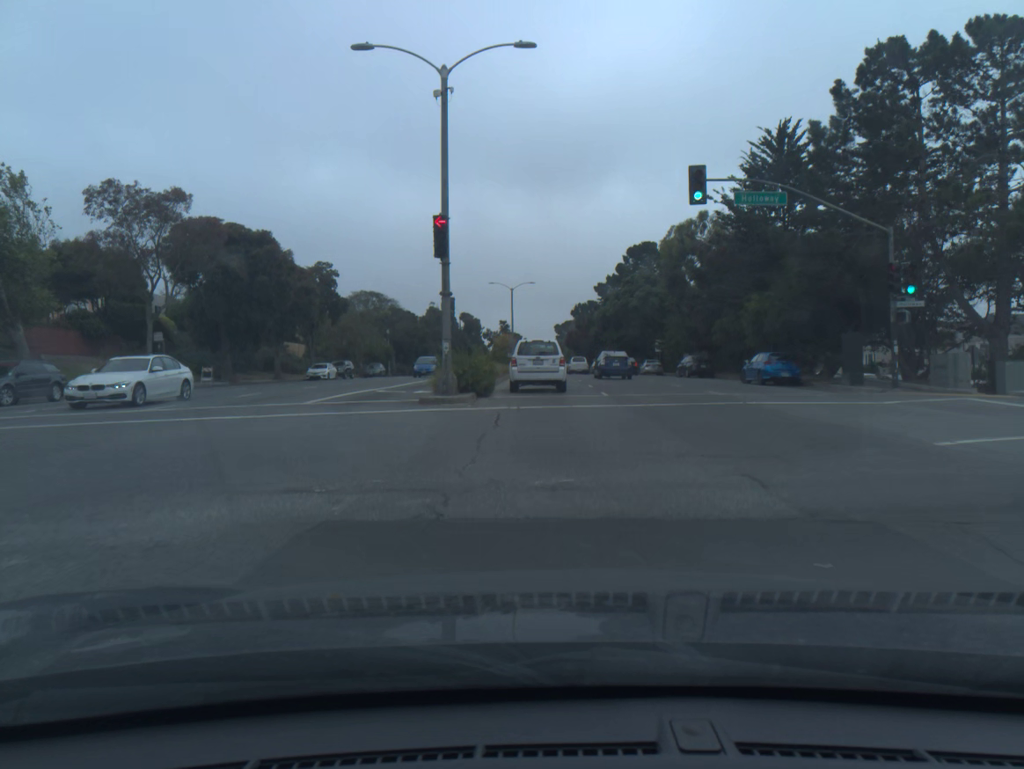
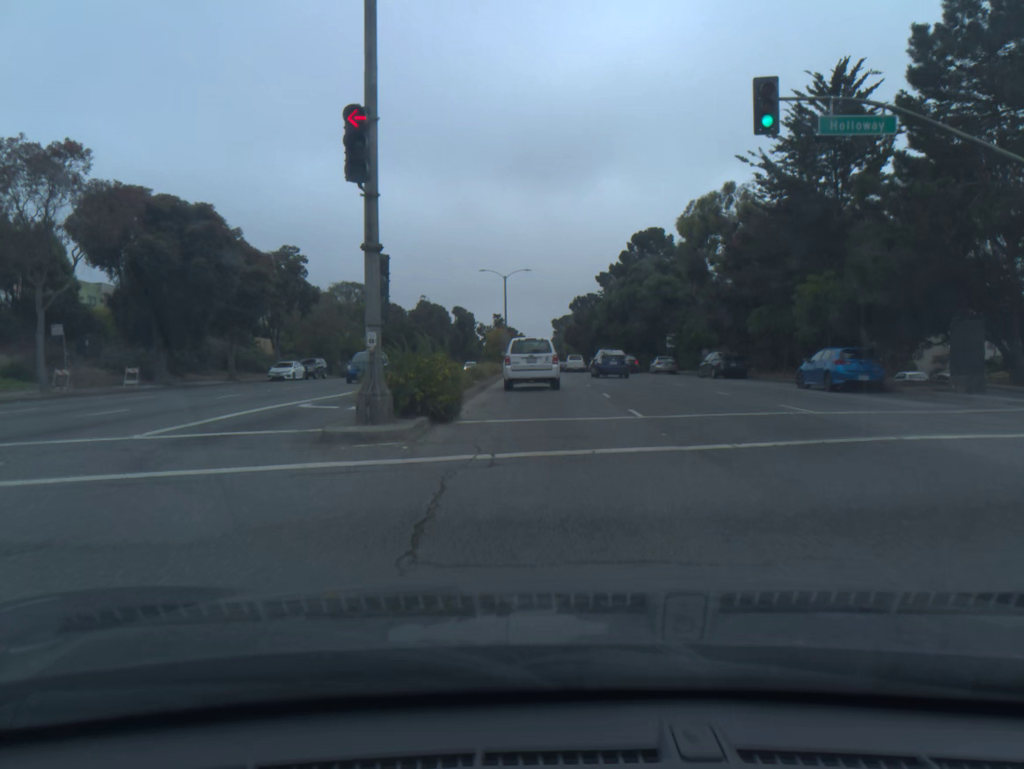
(0.0, +8.5) m; 0°
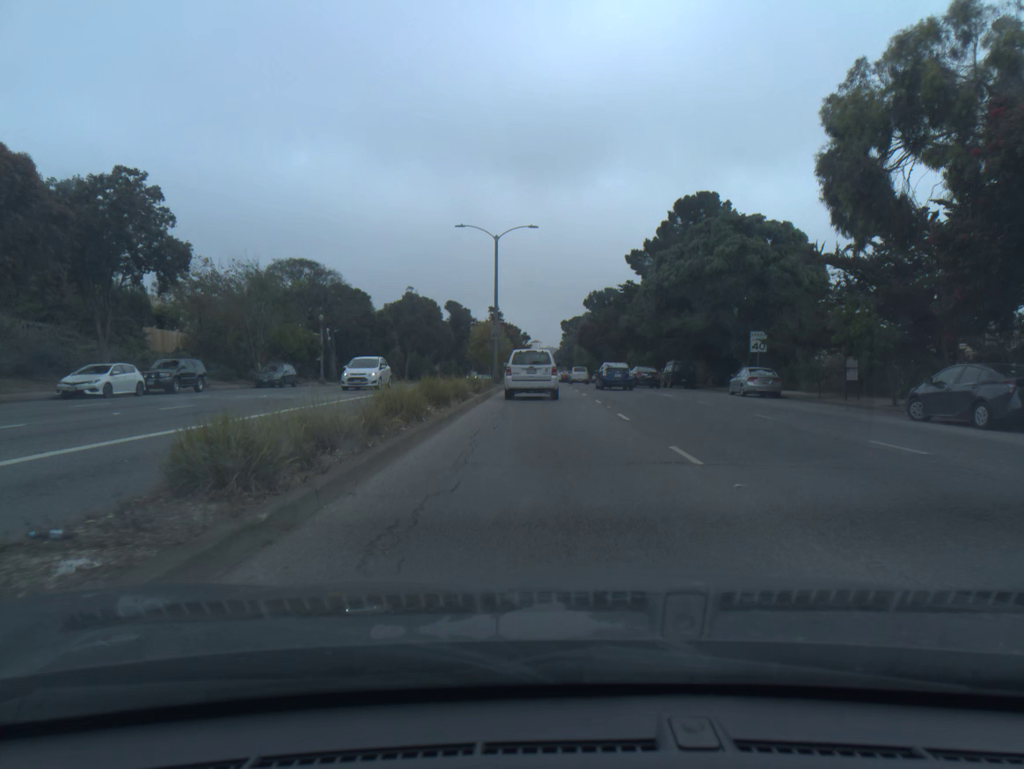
(-0.1, +25.7) m; -1°
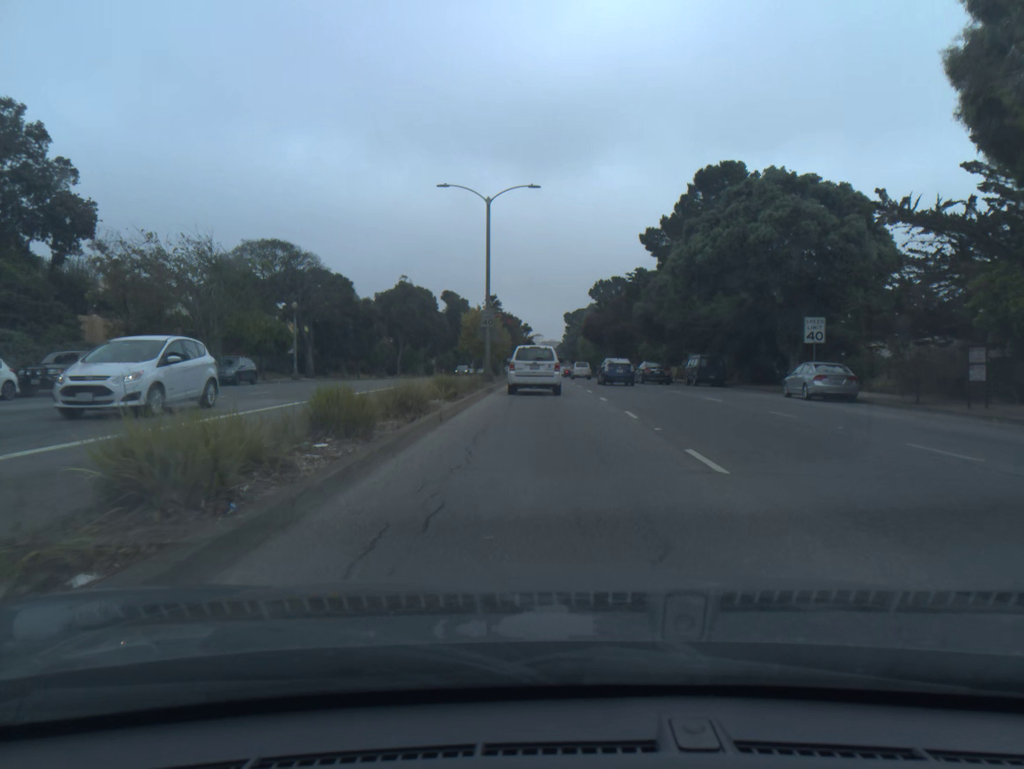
(0.0, +8.7) m; 0°
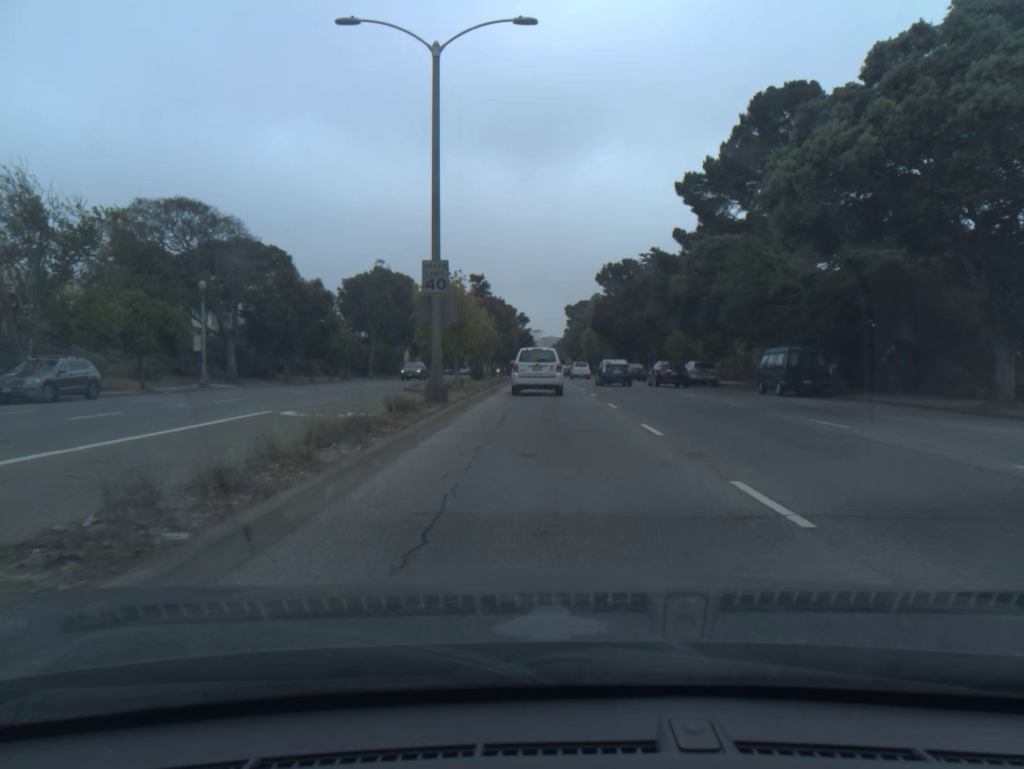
(0.0, +17.3) m; 0°
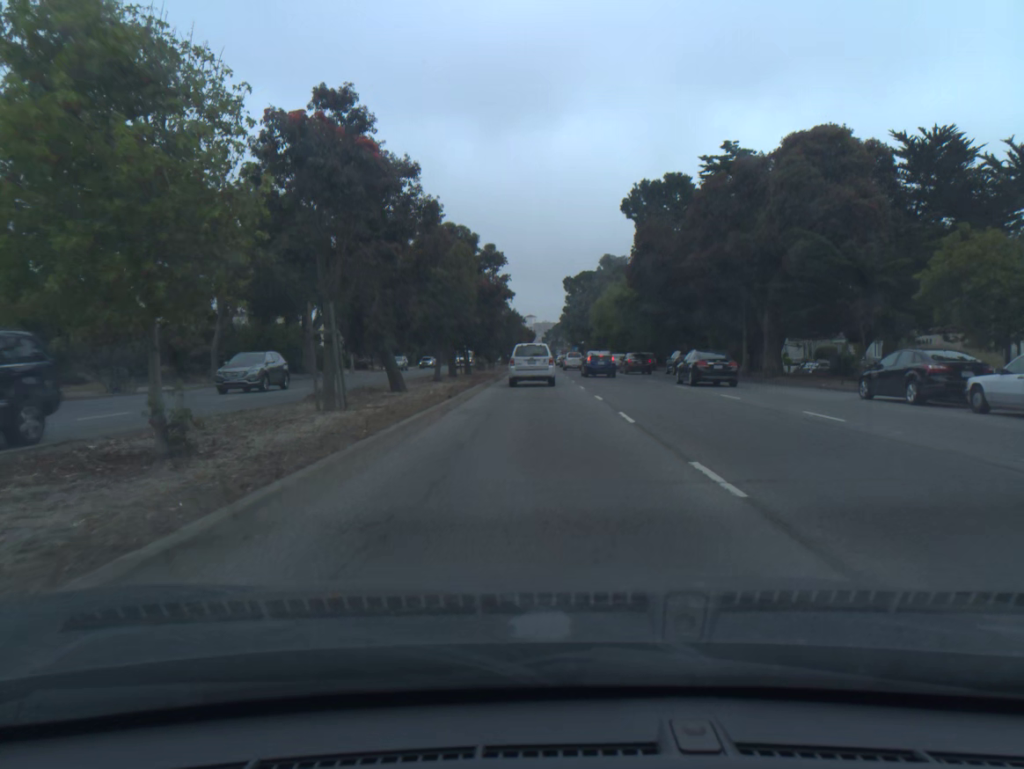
(+0.2, +43.2) m; 0°
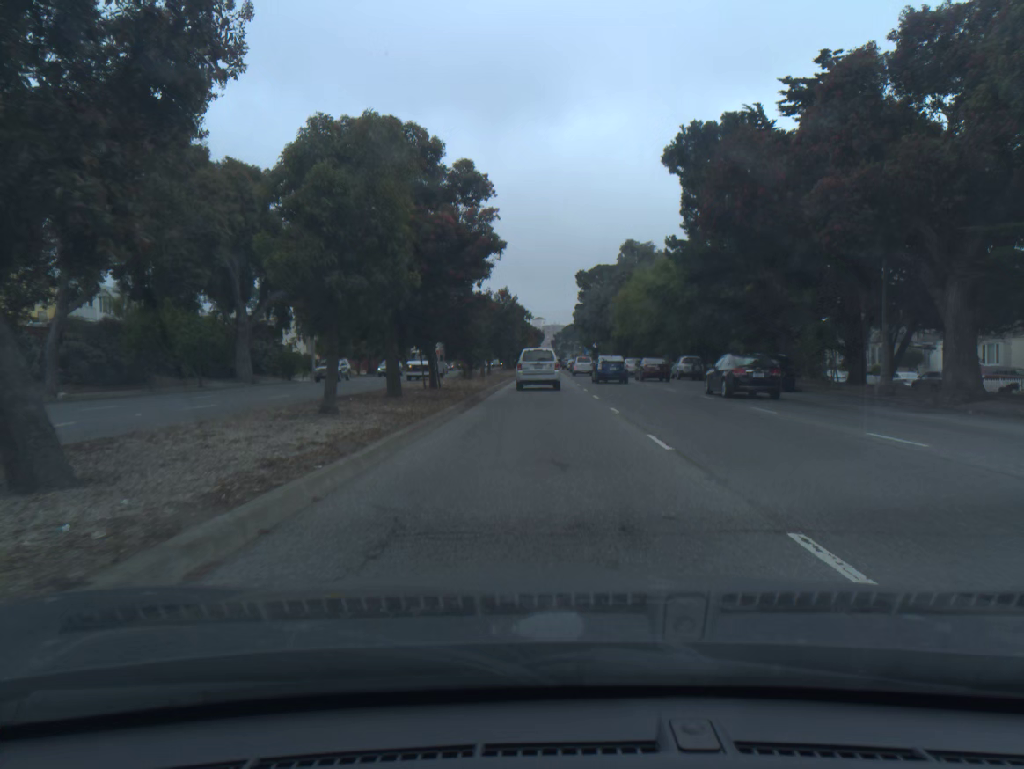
(-0.1, +17.2) m; -1°
